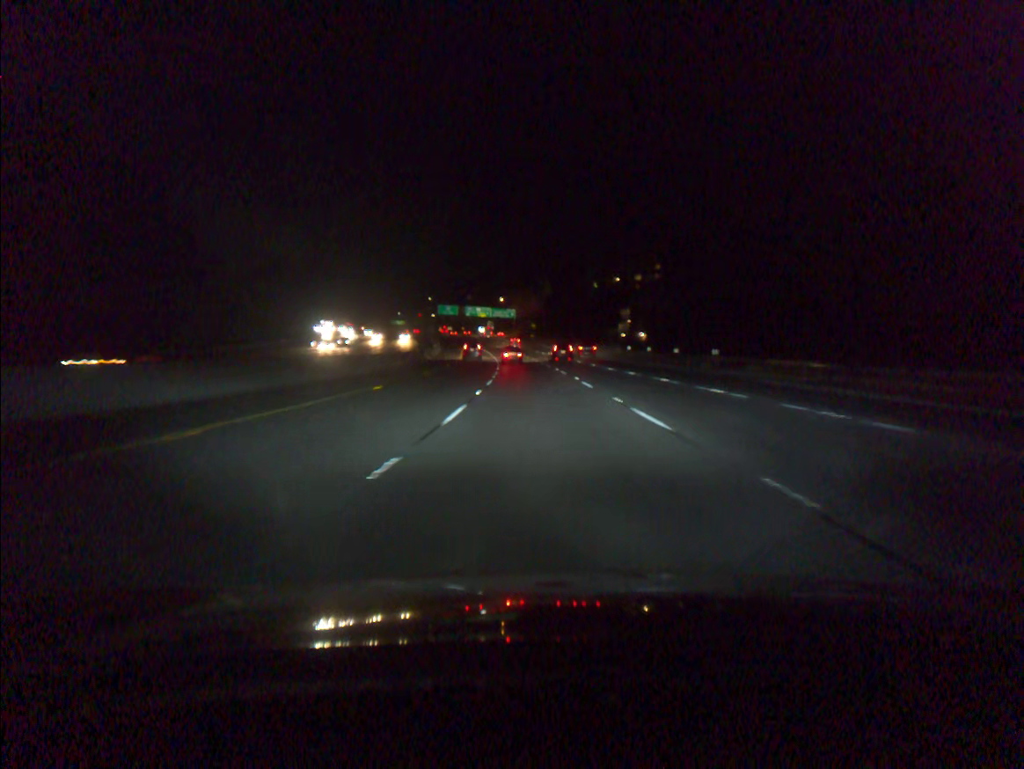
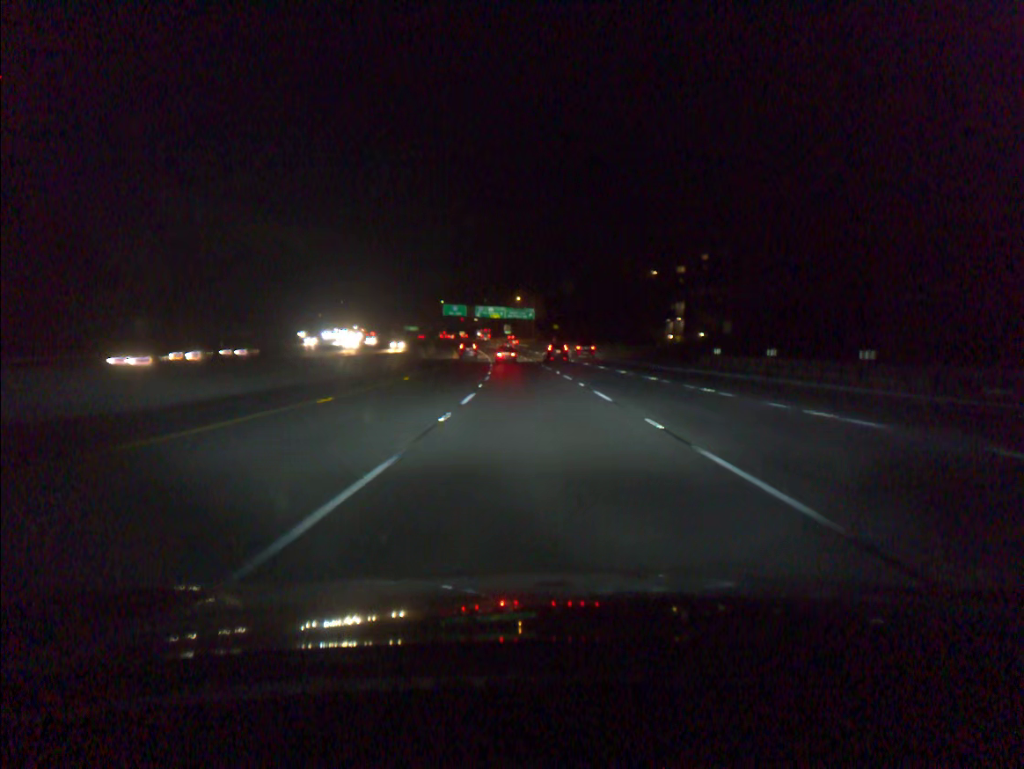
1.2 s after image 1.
(-0.5, +35.1) m; -2°
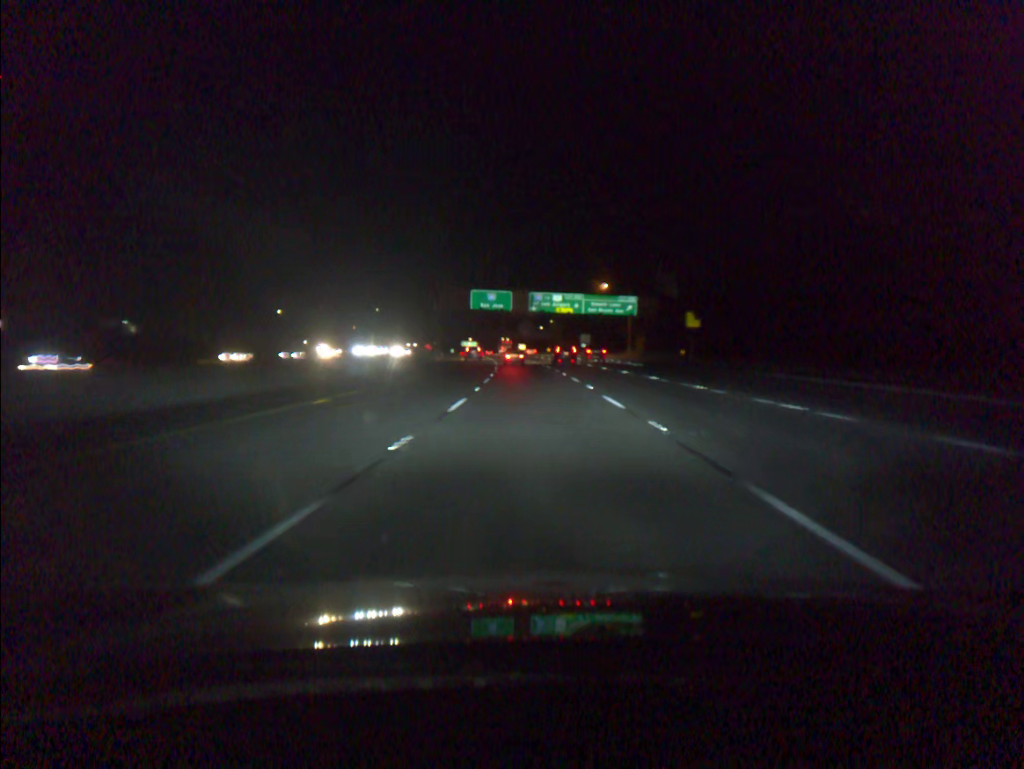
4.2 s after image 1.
(-4.1, +88.2) m; -6°
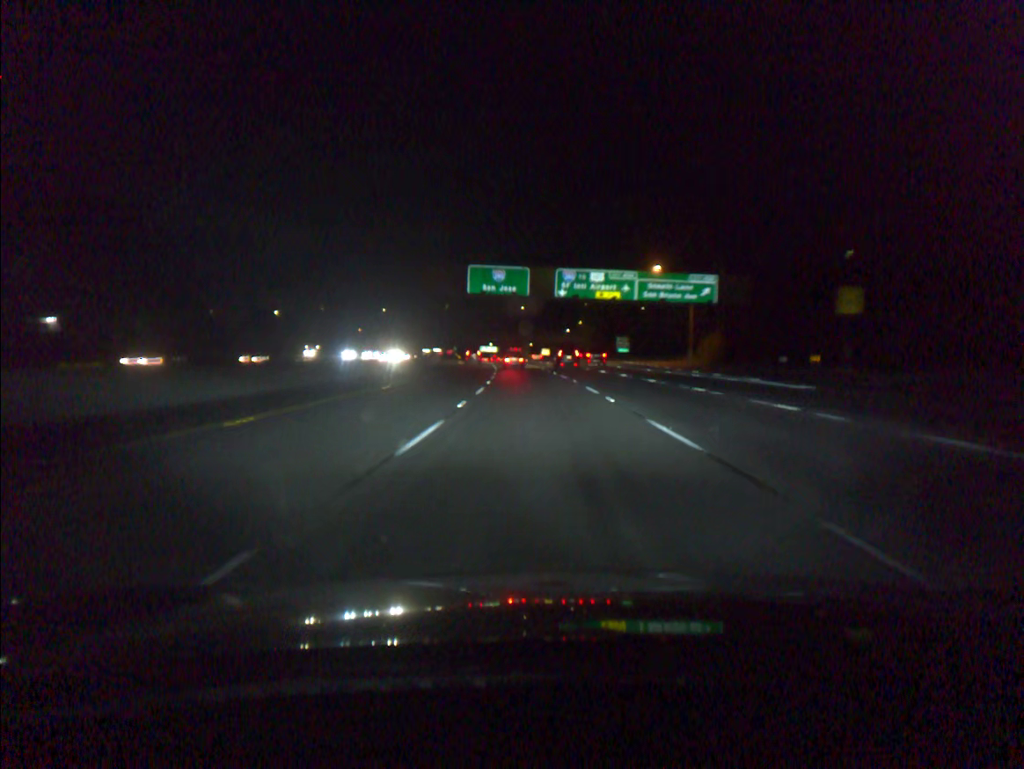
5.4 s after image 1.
(-0.6, +35.3) m; -2°
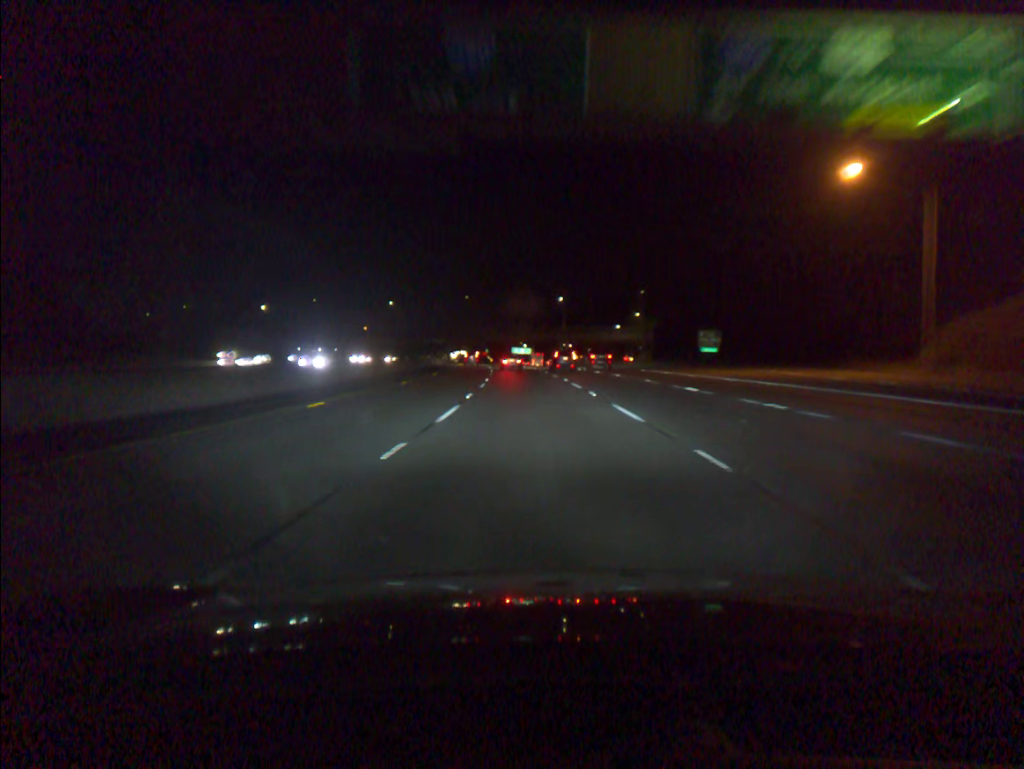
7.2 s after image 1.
(-1.2, +52.9) m; -3°
